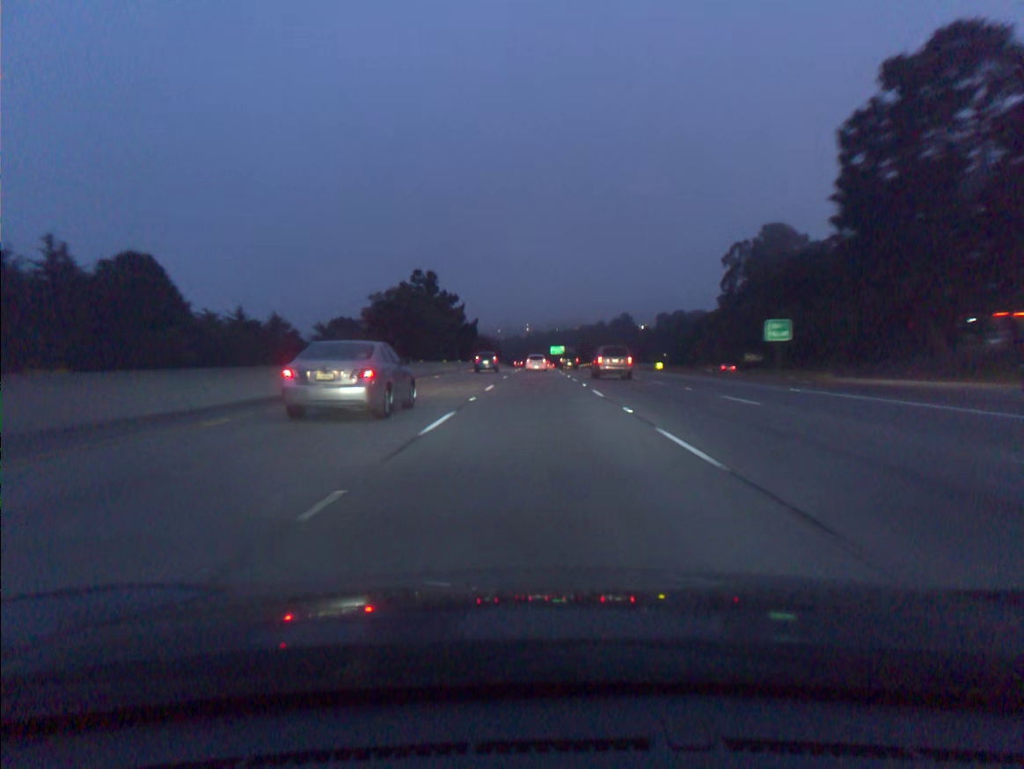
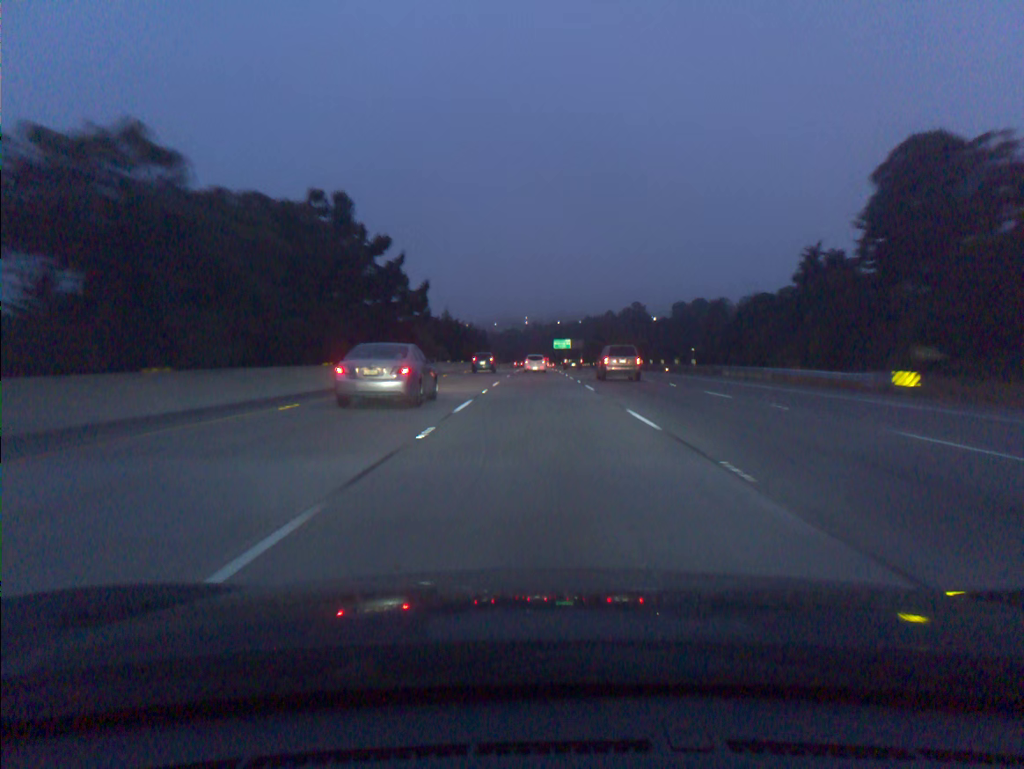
(-0.1, +54.6) m; 0°
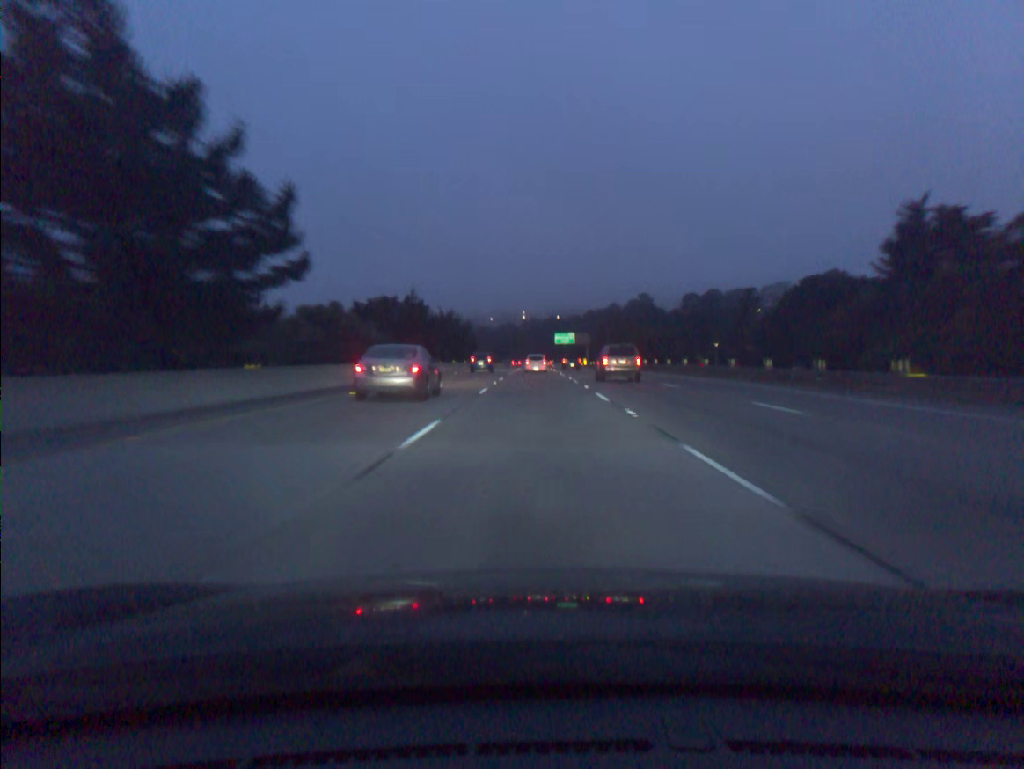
(+0.1, +35.9) m; 0°
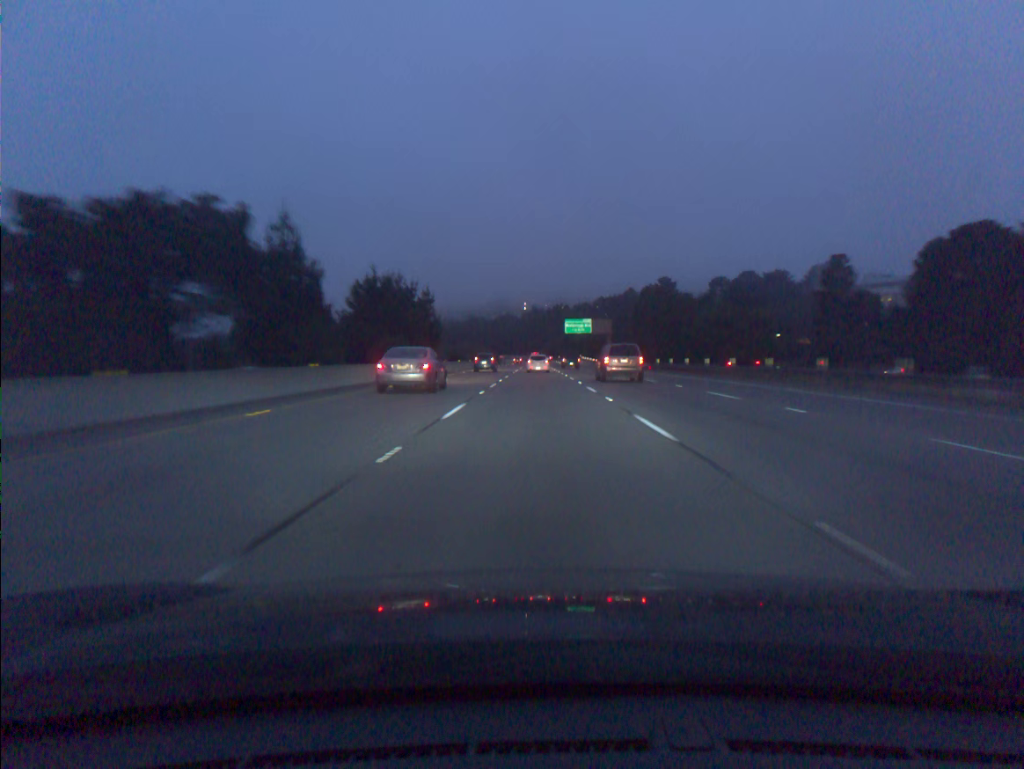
(-0.1, +53.5) m; 0°
